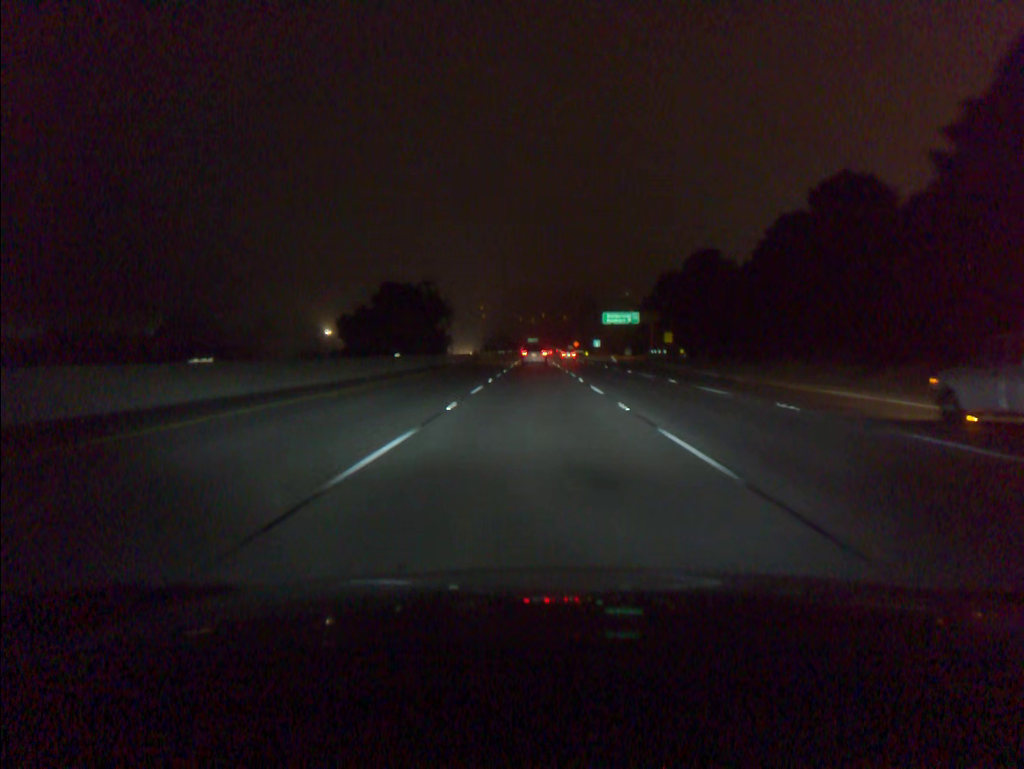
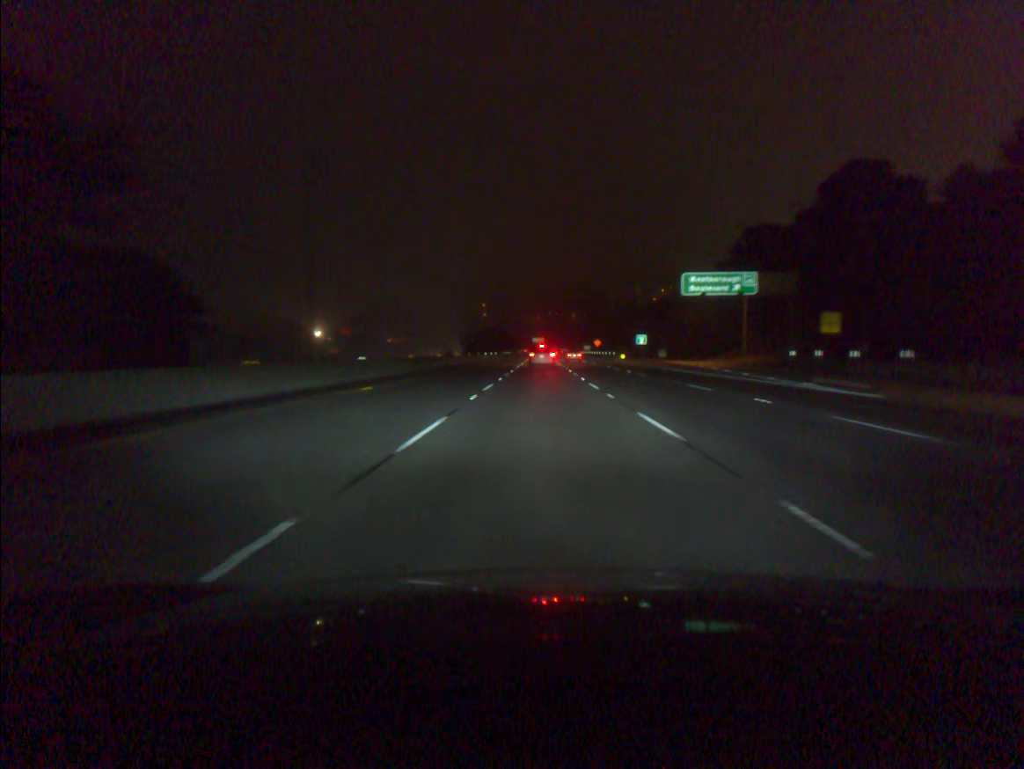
(-0.4, +69.9) m; 0°
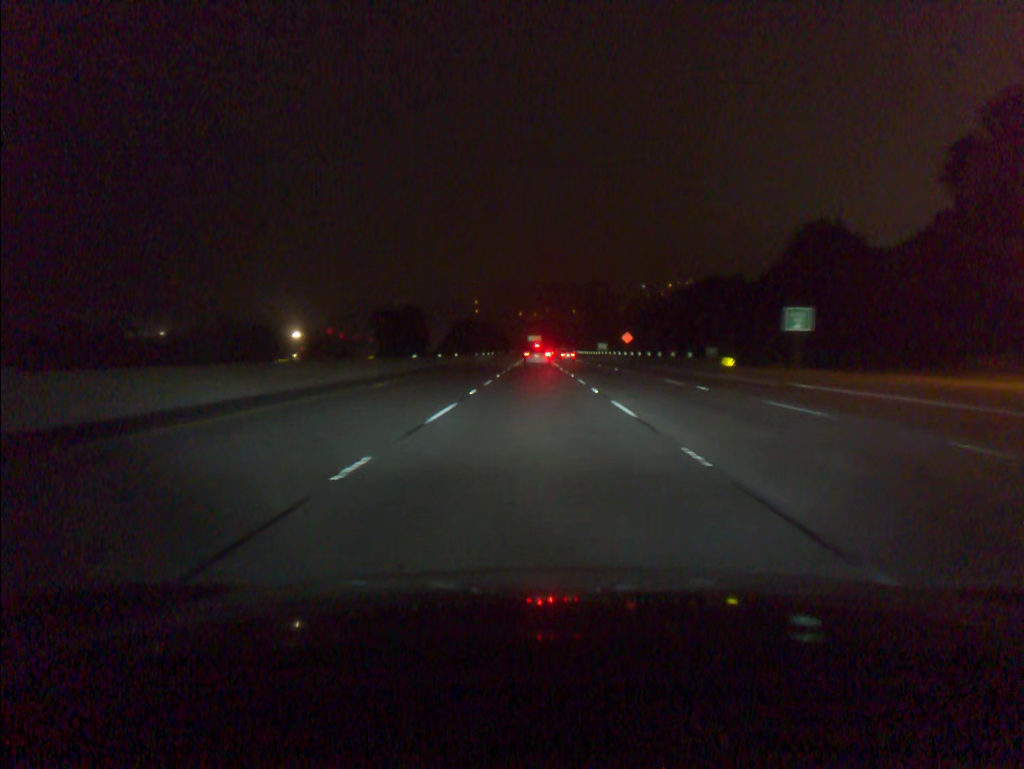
(+0.3, +69.6) m; 0°
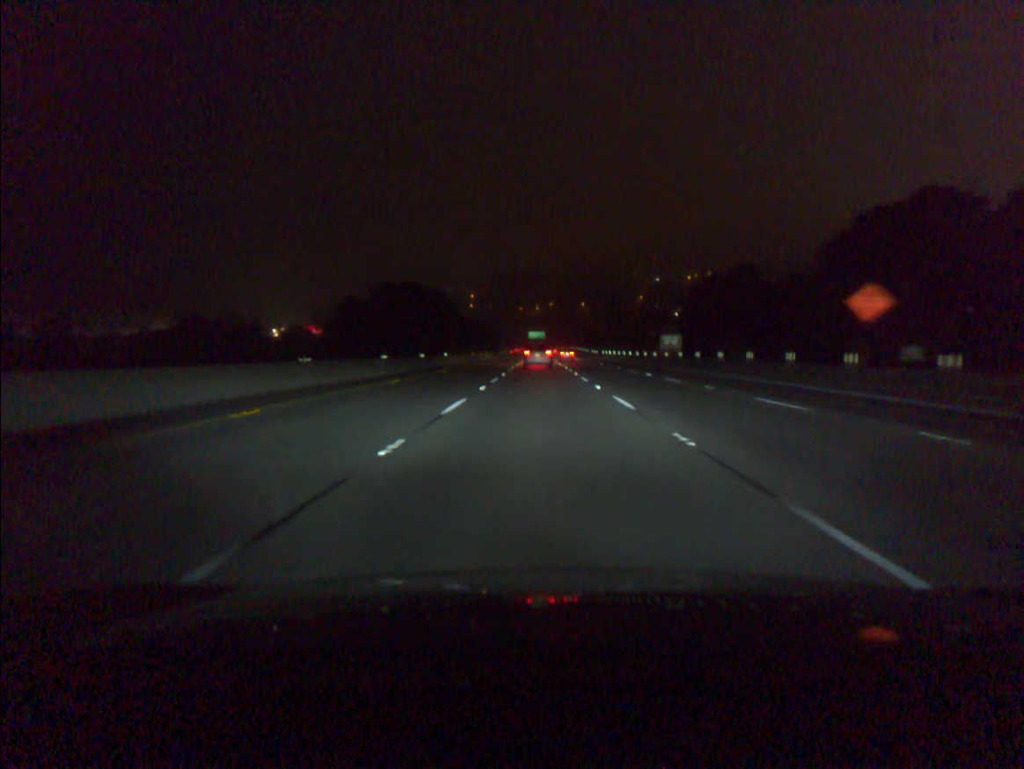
(-0.4, +85.9) m; 0°
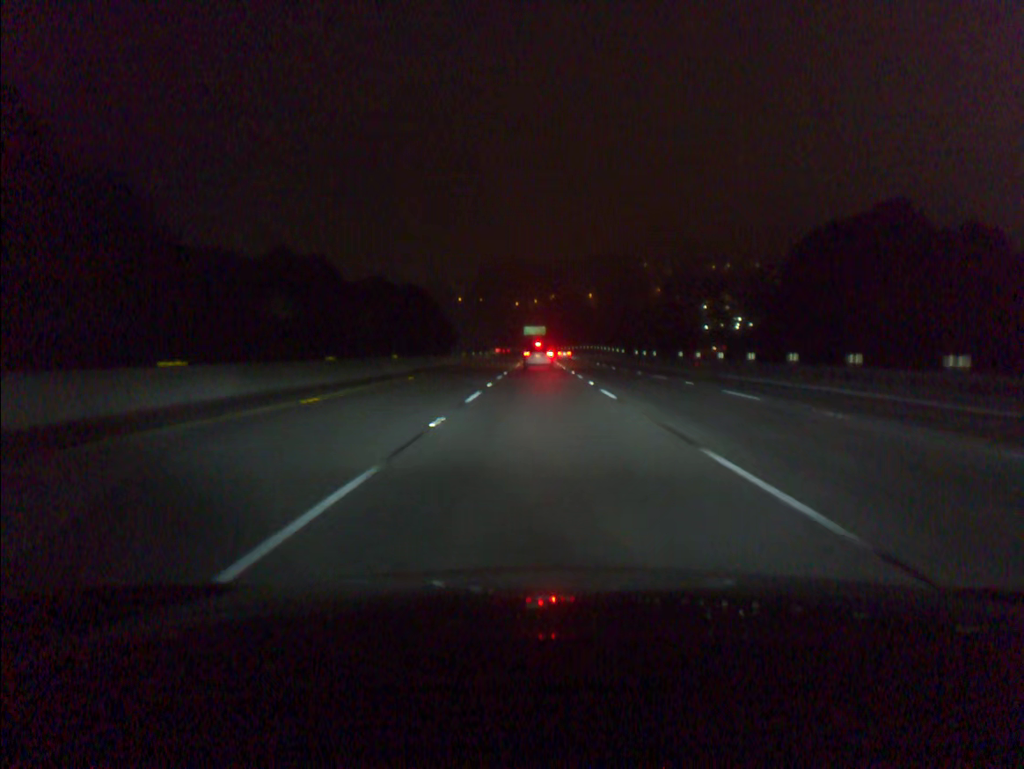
(0.0, +84.2) m; 0°
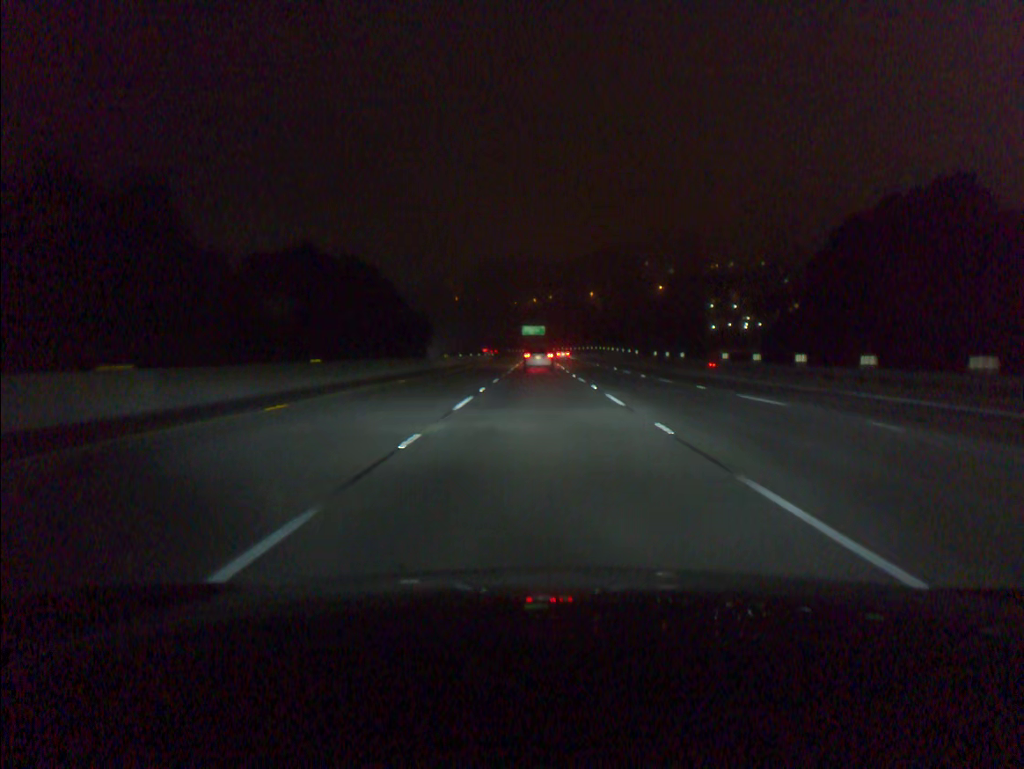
(0.0, +16.6) m; 0°
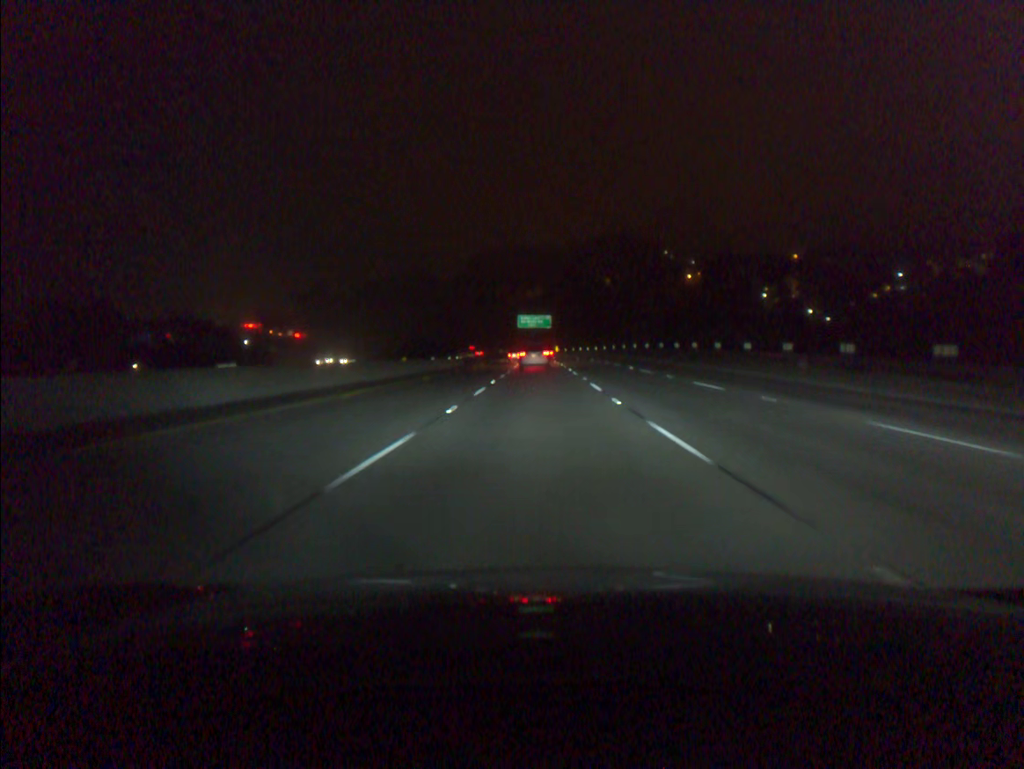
(0.0, +82.0) m; 0°
